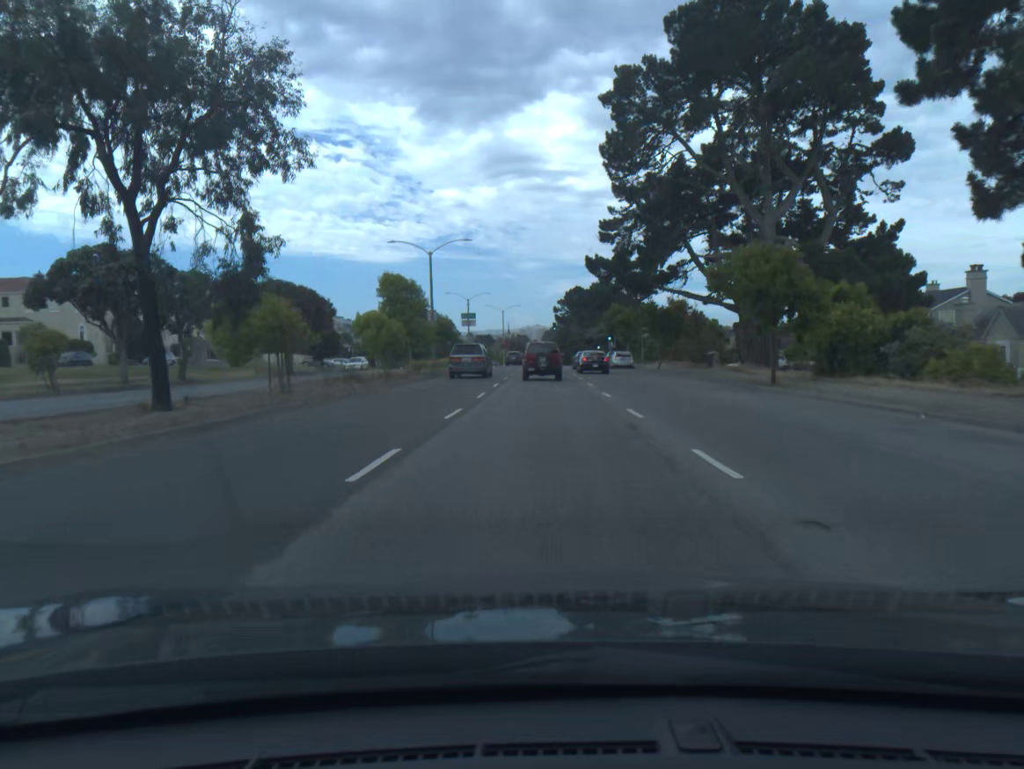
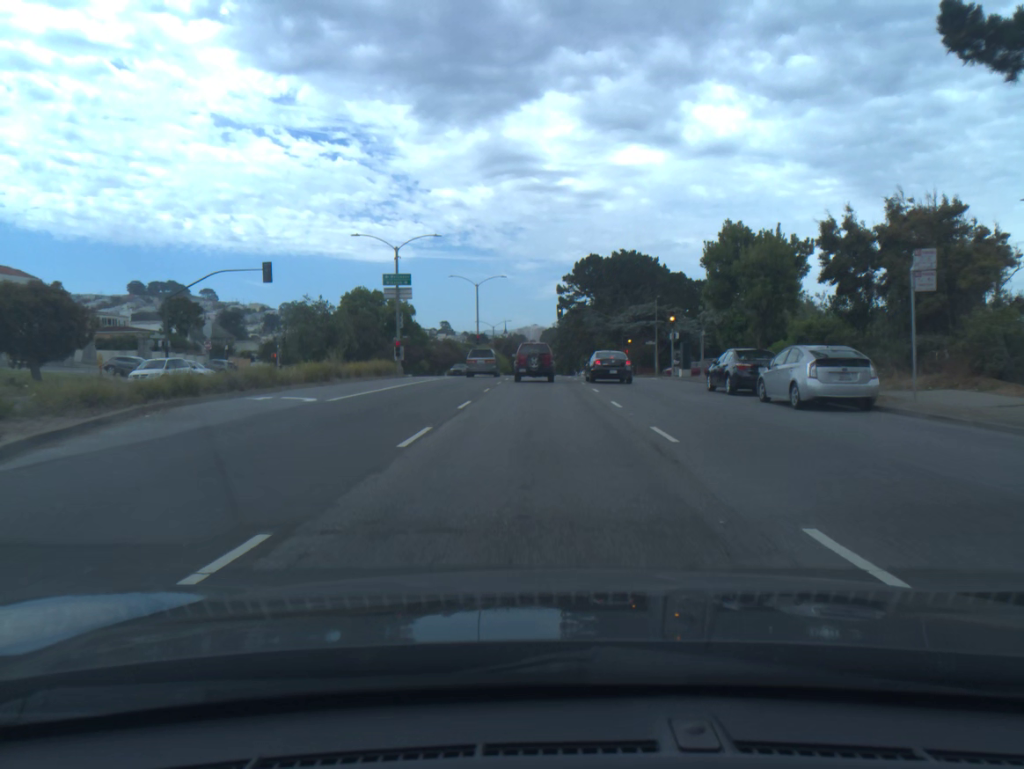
(+0.1, +48.0) m; 0°
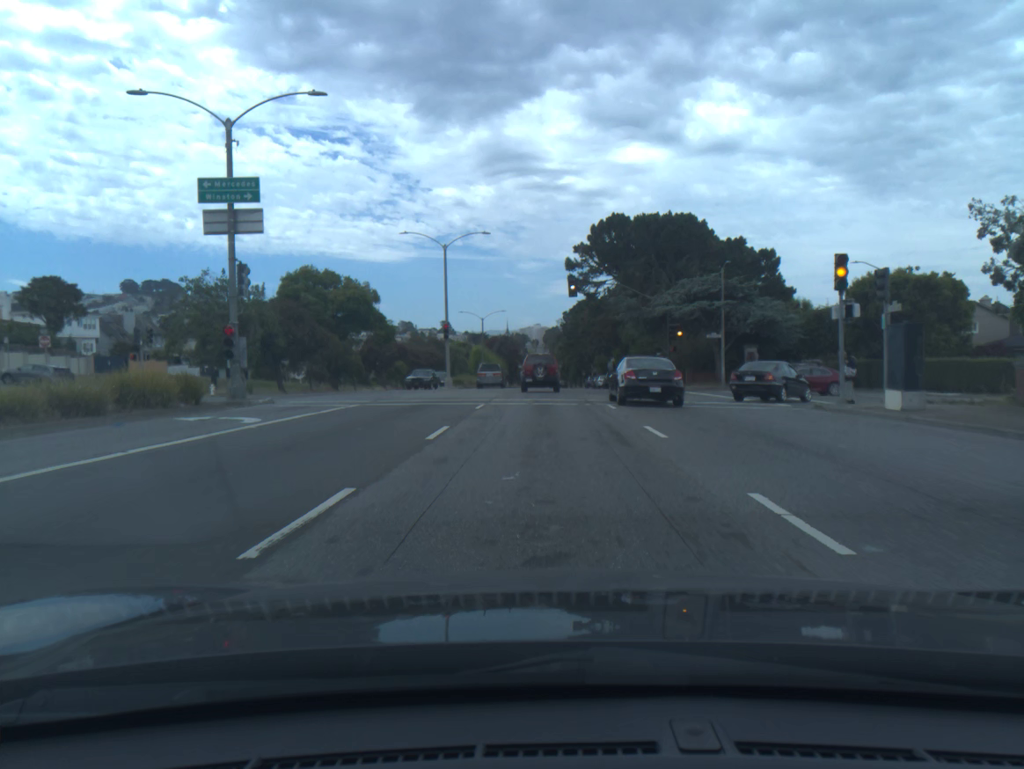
(0.0, +27.9) m; 0°
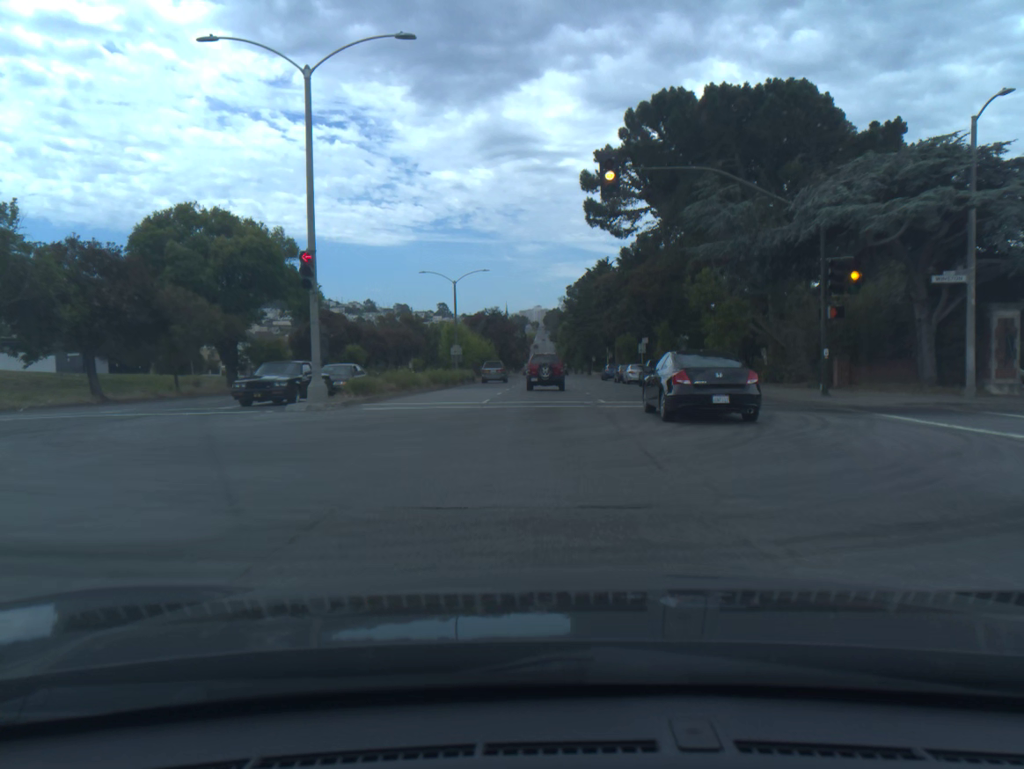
(0.0, +29.4) m; 0°
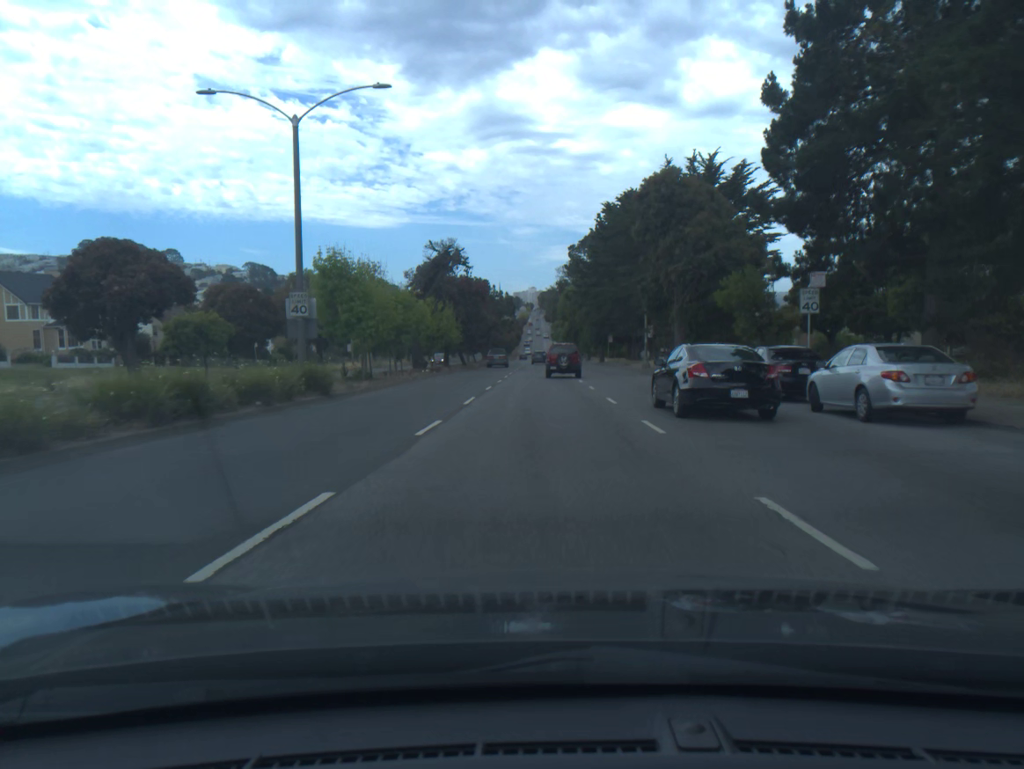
(+0.1, +41.5) m; 0°
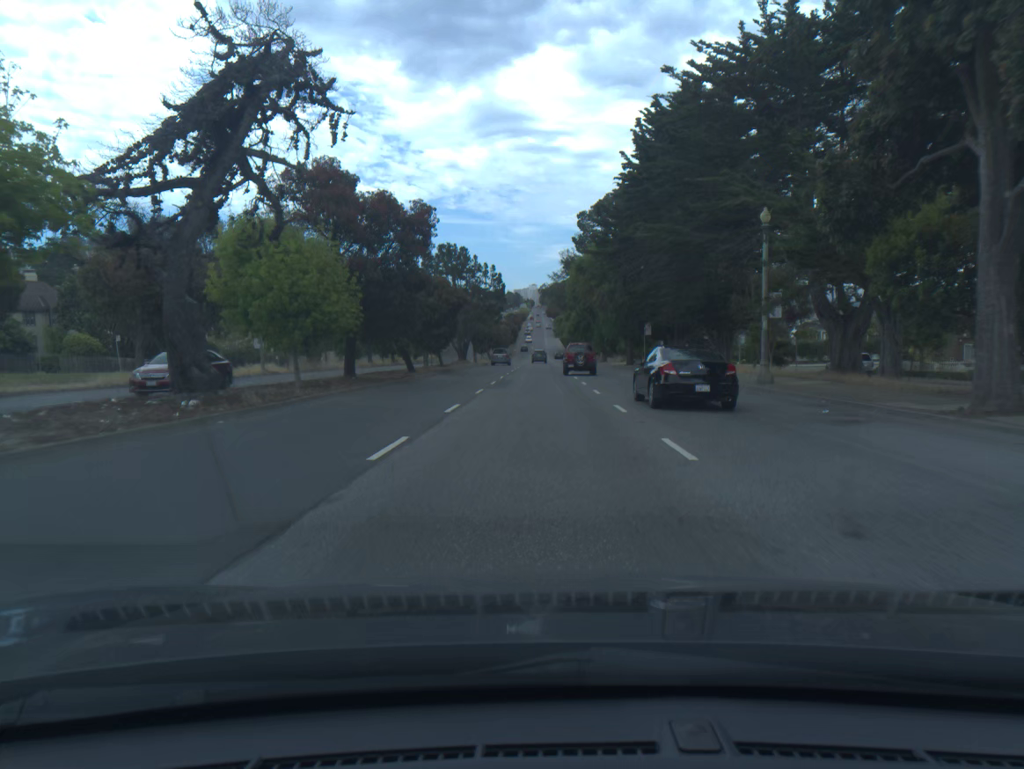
(0.0, +32.4) m; 0°
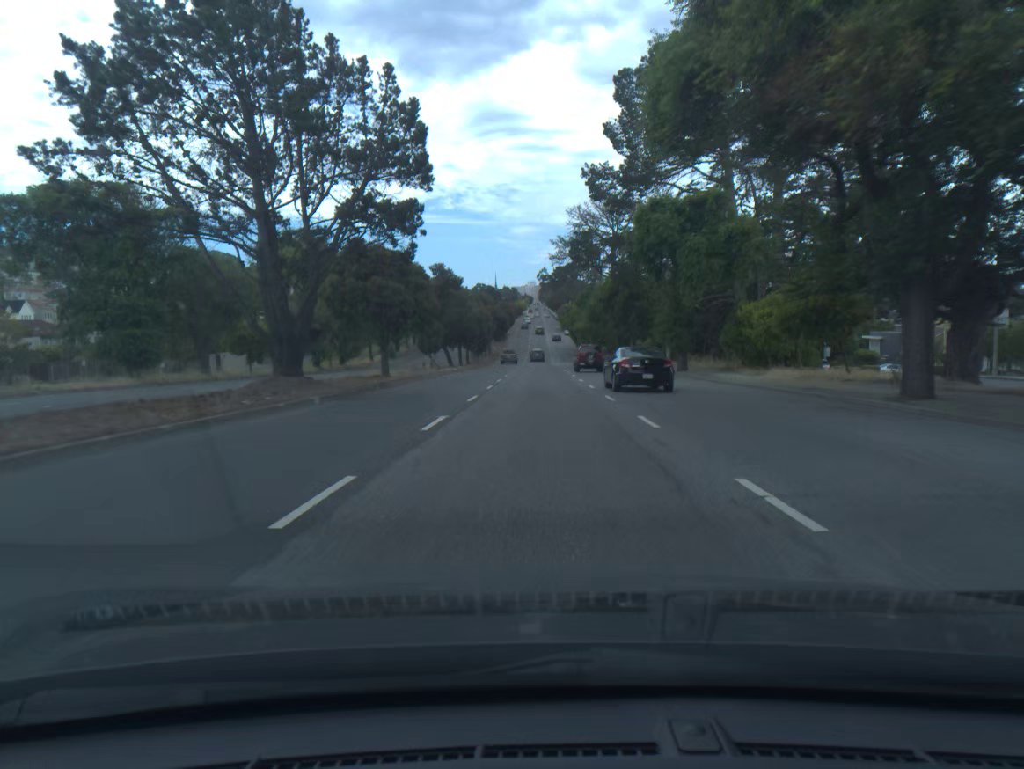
(-0.3, +54.7) m; 0°
